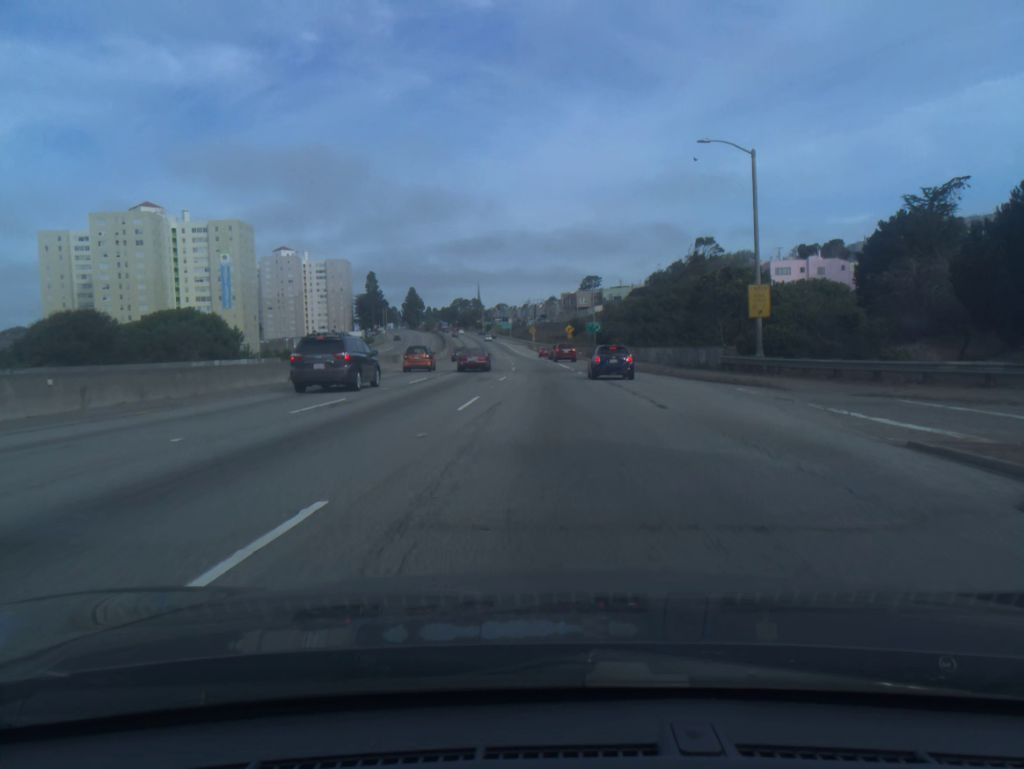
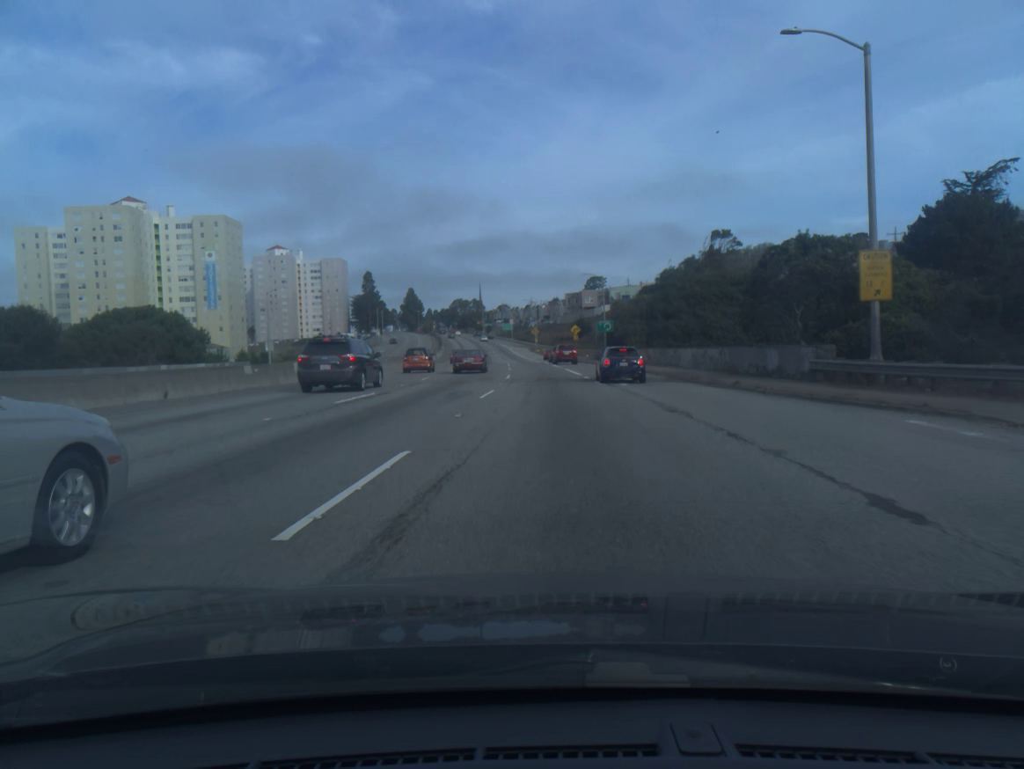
(0.0, +11.2) m; 0°
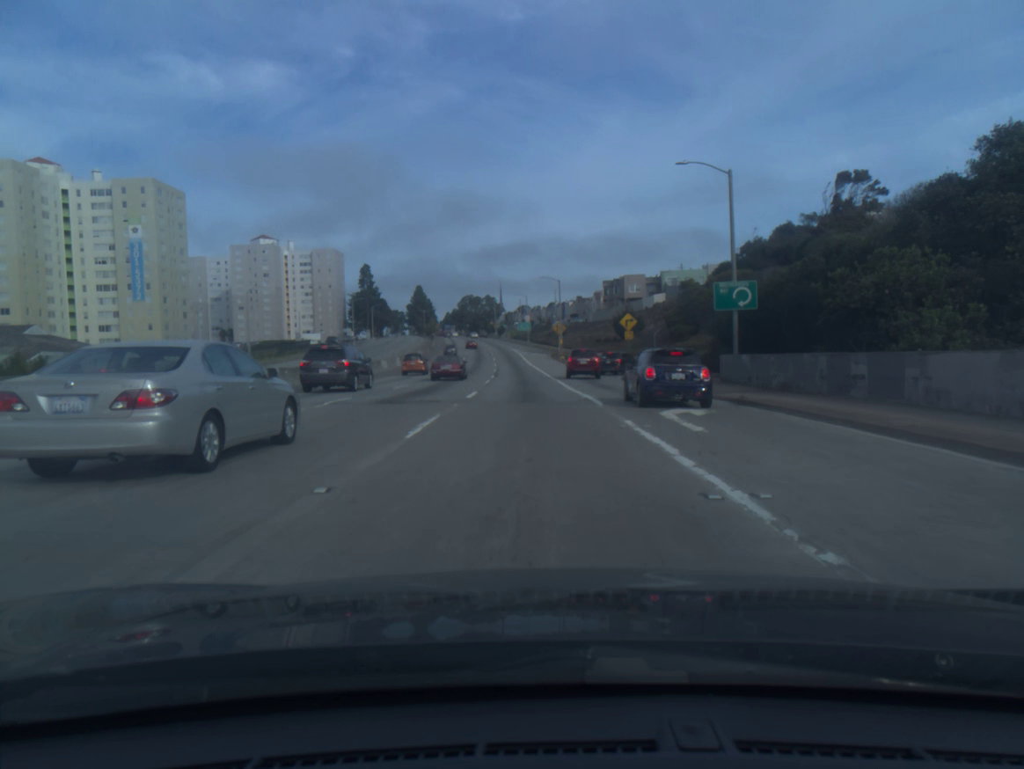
(-0.1, +53.7) m; -2°
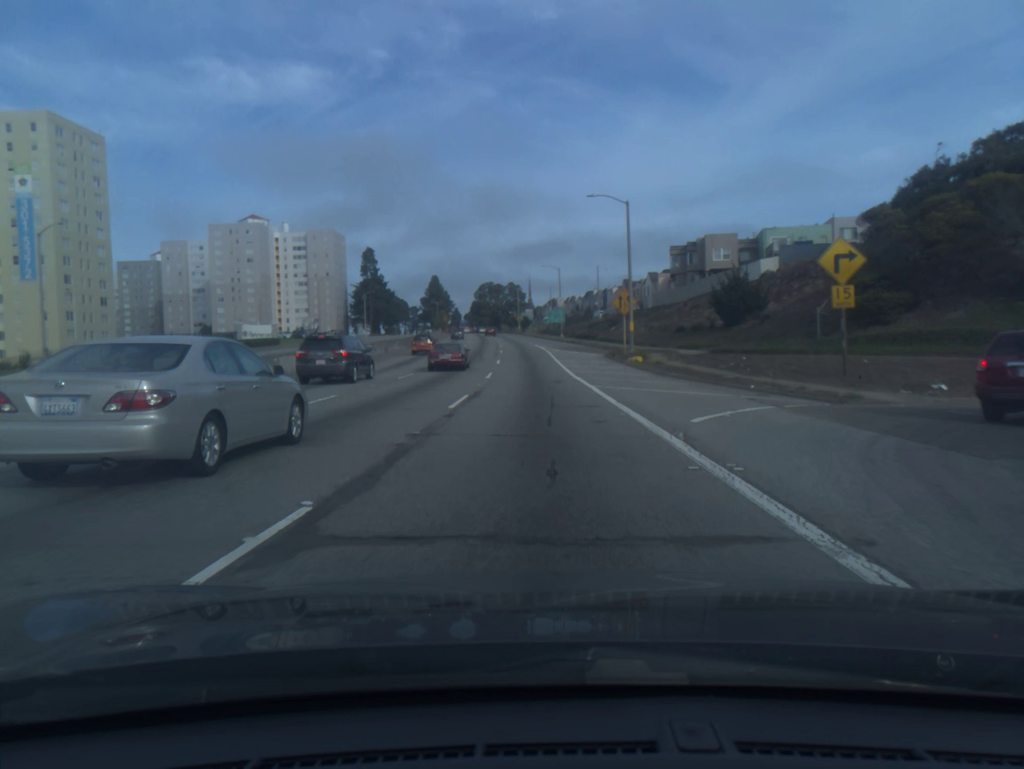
(-1.1, +45.3) m; -2°
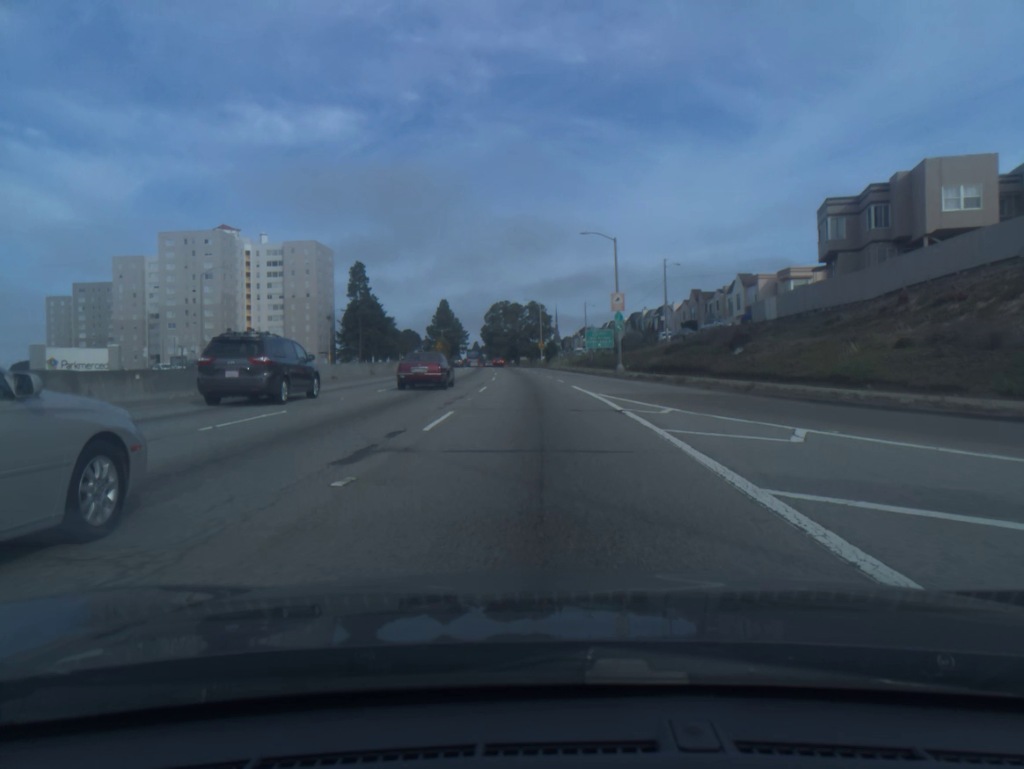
(-0.8, +48.6) m; -2°
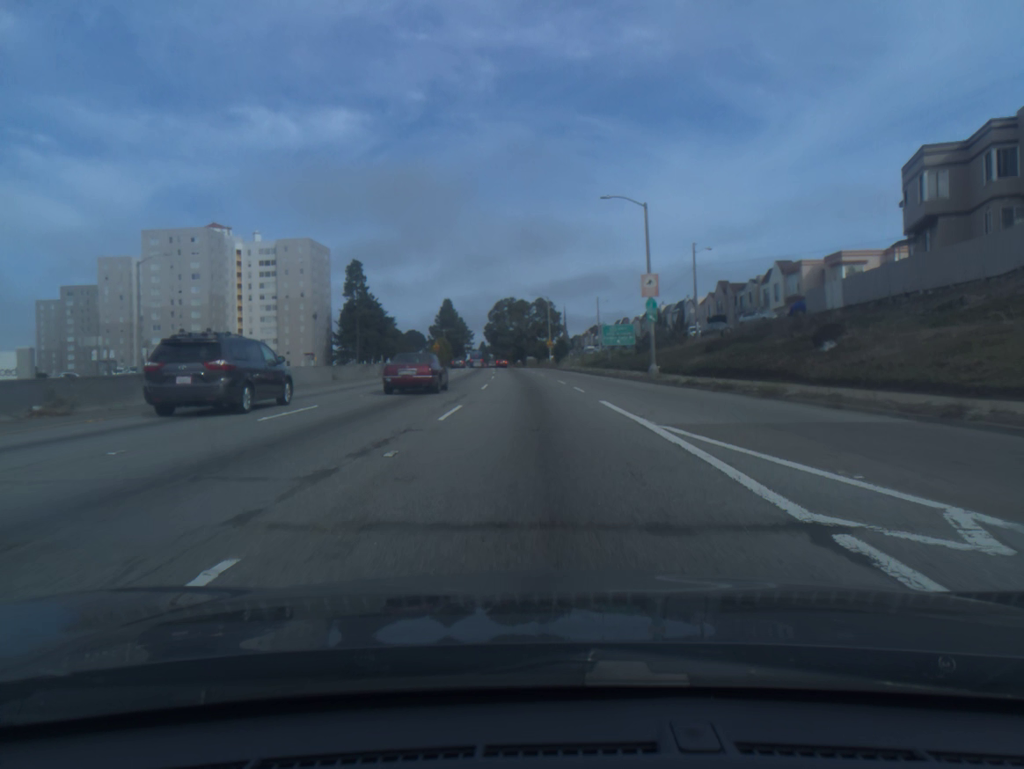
(-0.1, +12.4) m; -1°
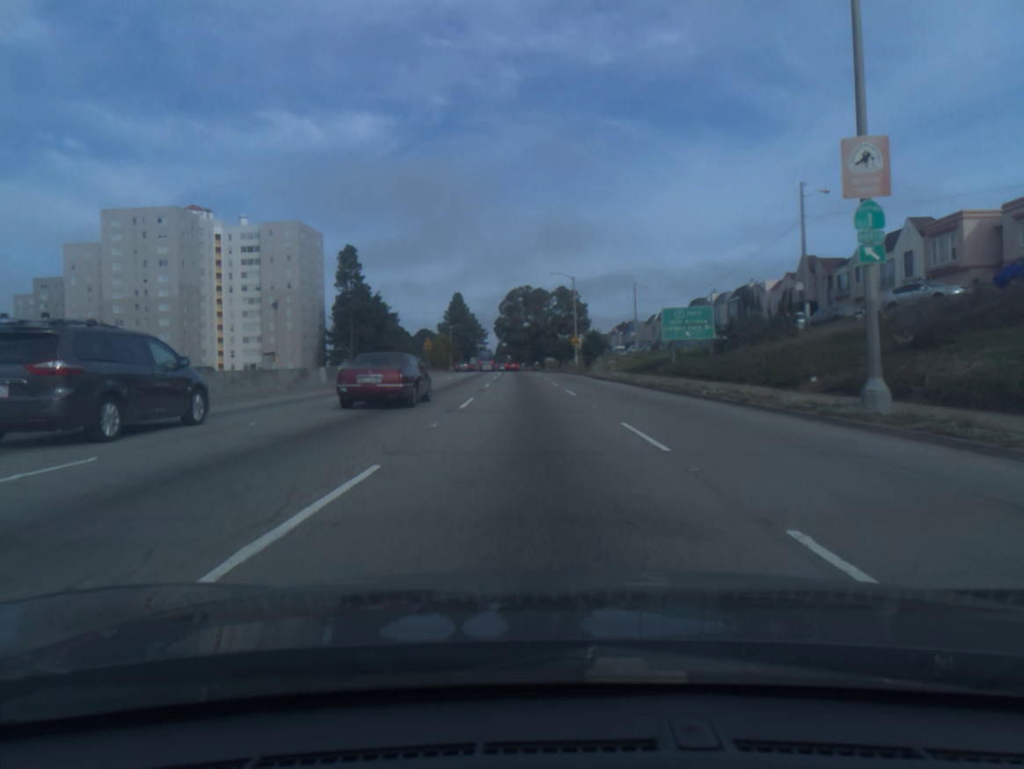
(-0.3, +25.1) m; -2°
